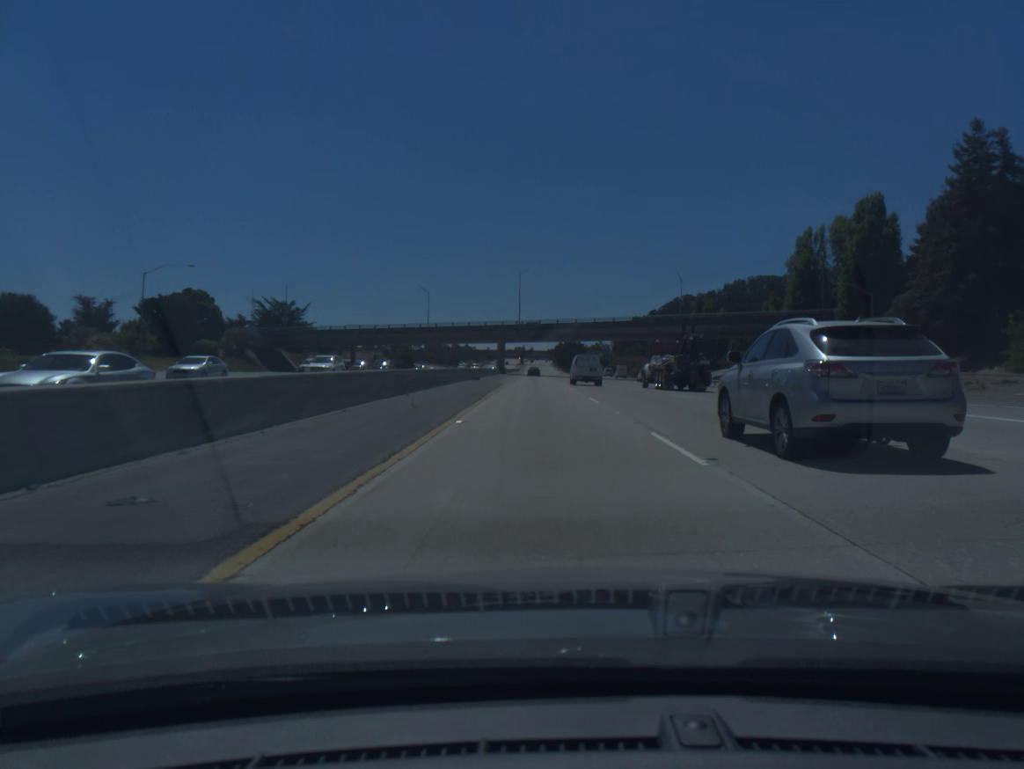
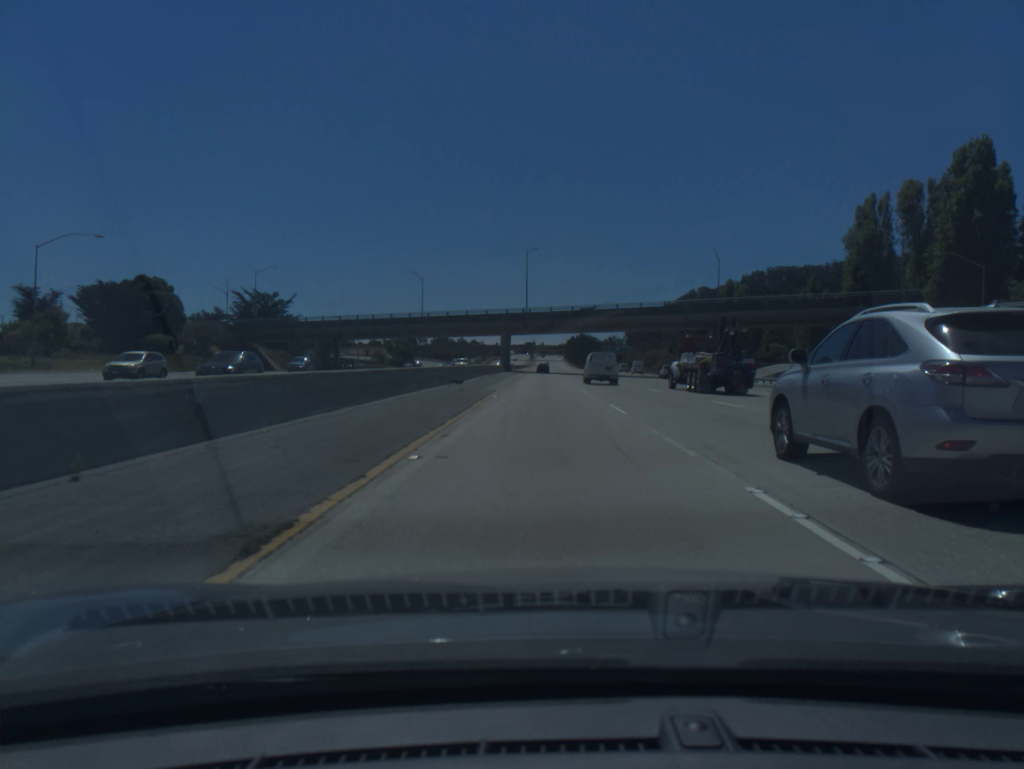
(-0.2, +20.6) m; -1°
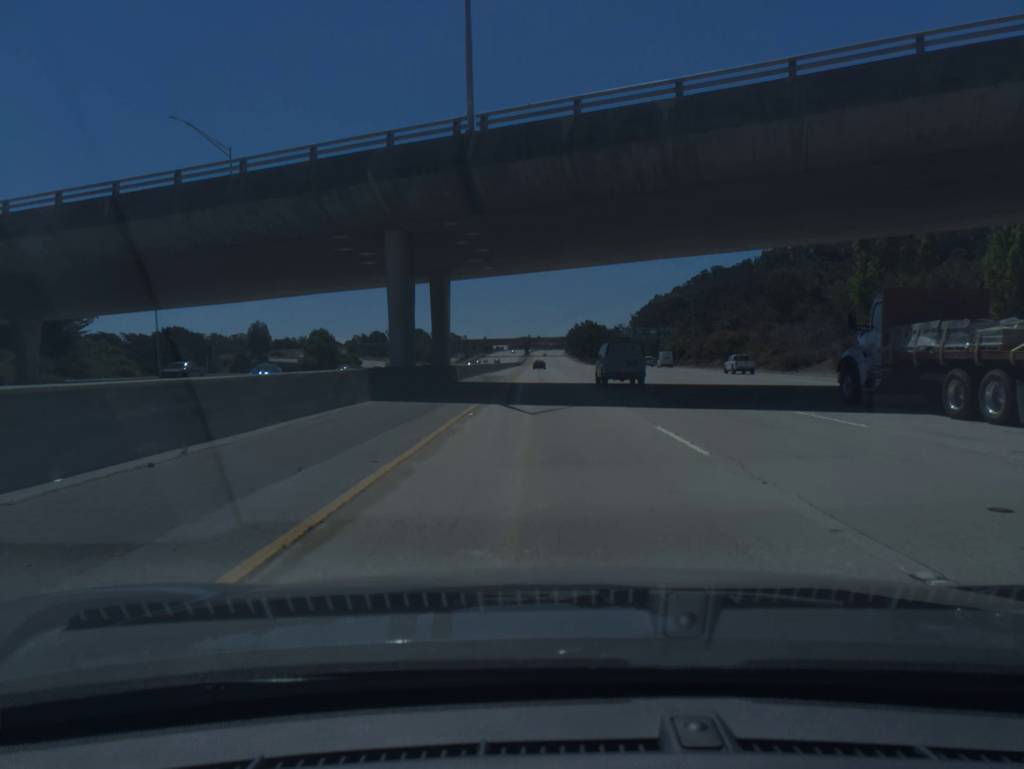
(-0.4, +82.7) m; 0°
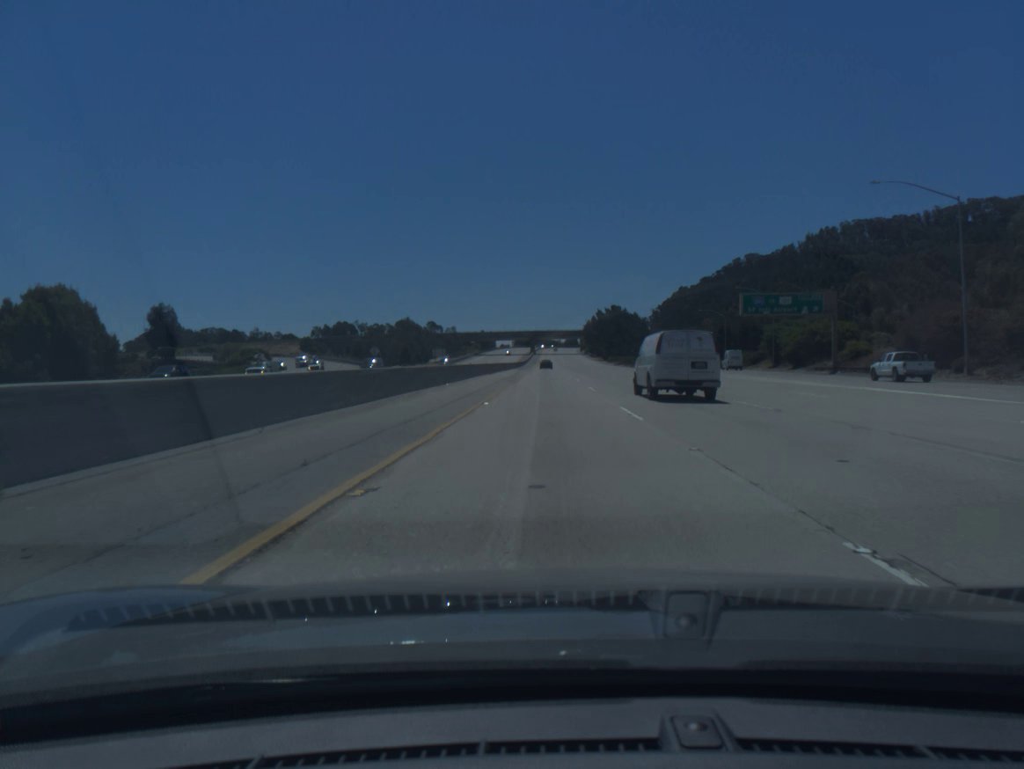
(-0.3, +83.1) m; -1°
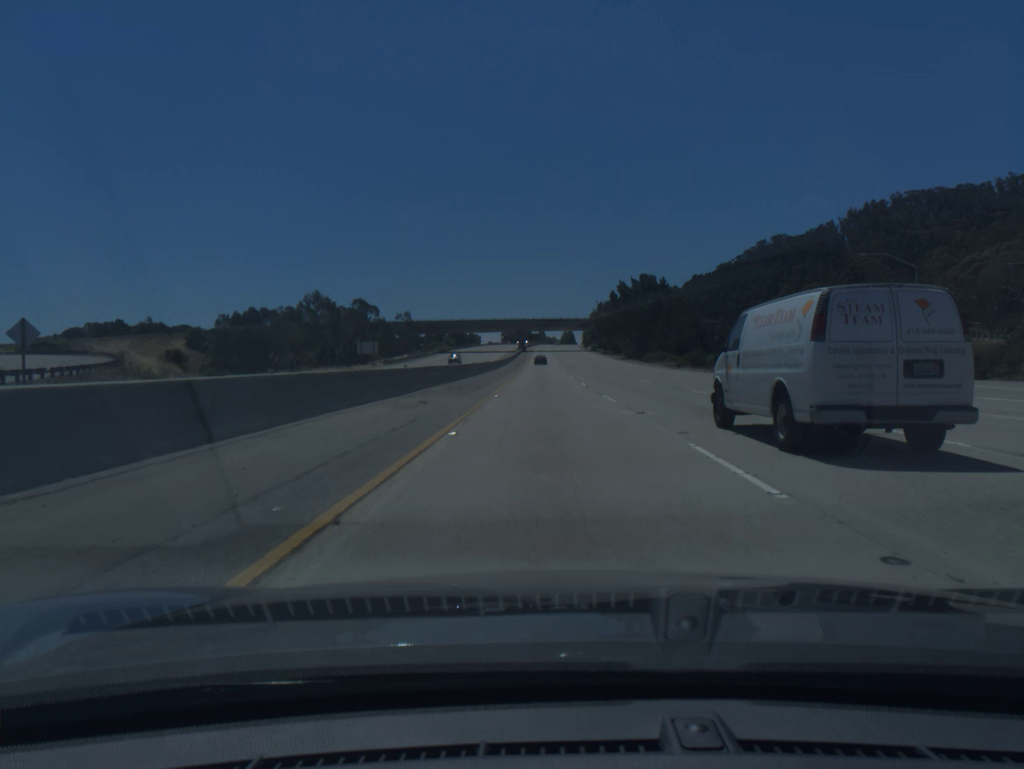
(+0.2, +83.1) m; 0°
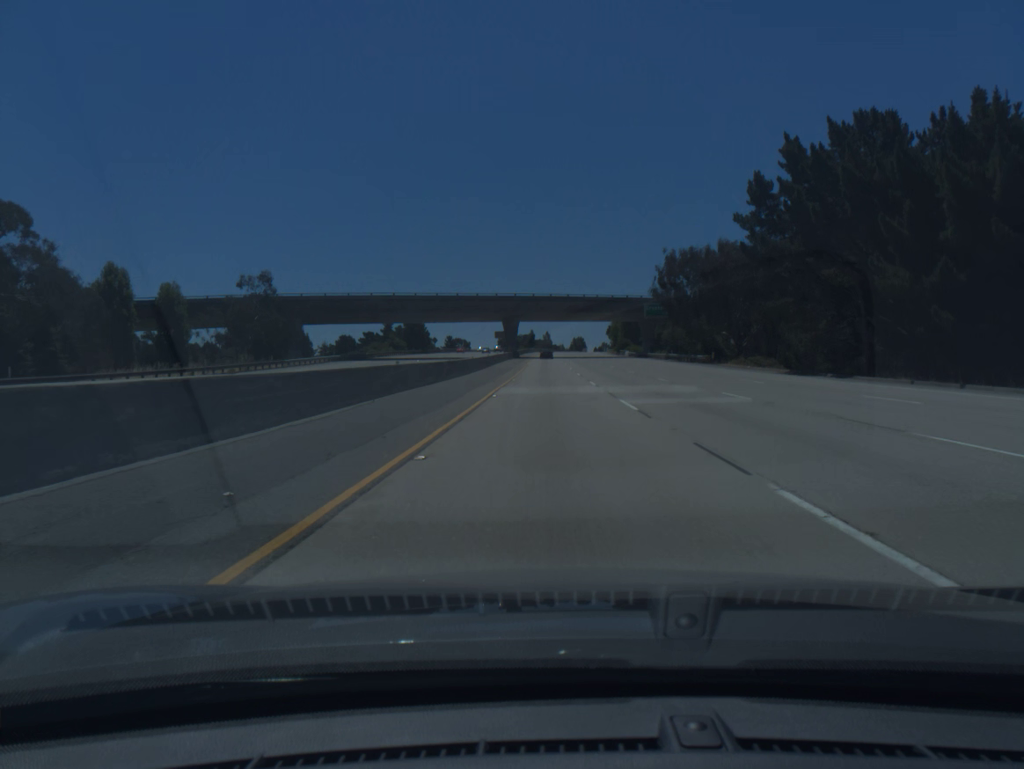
(-0.2, +104.1) m; 0°
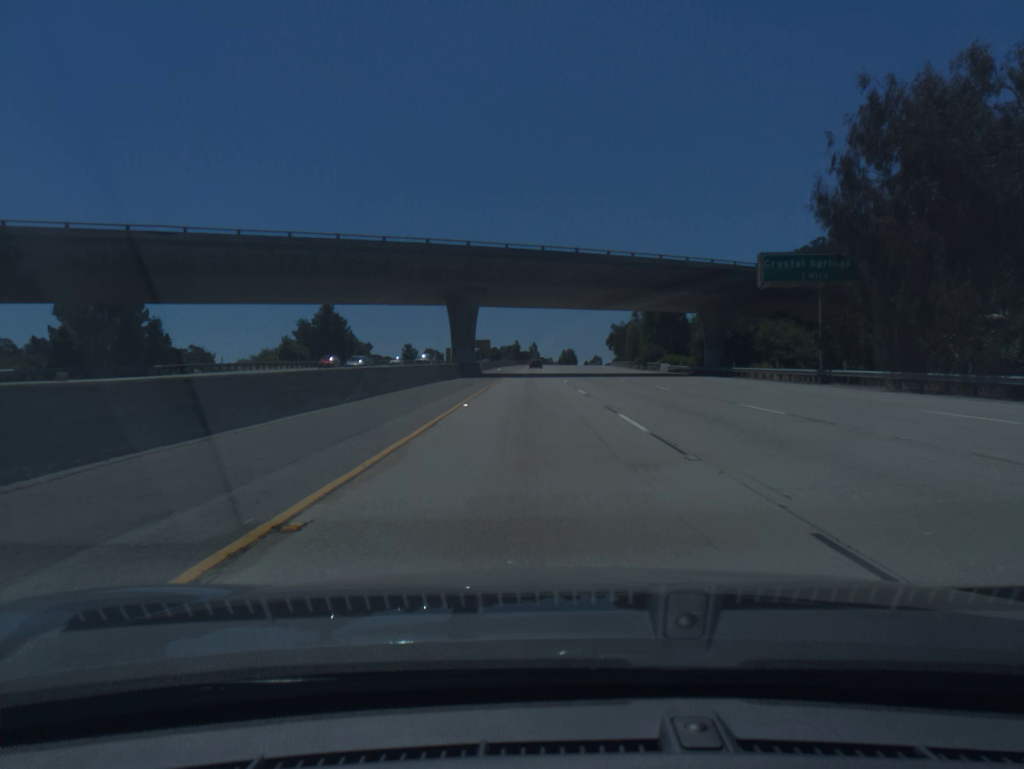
(+0.4, +62.1) m; +1°
